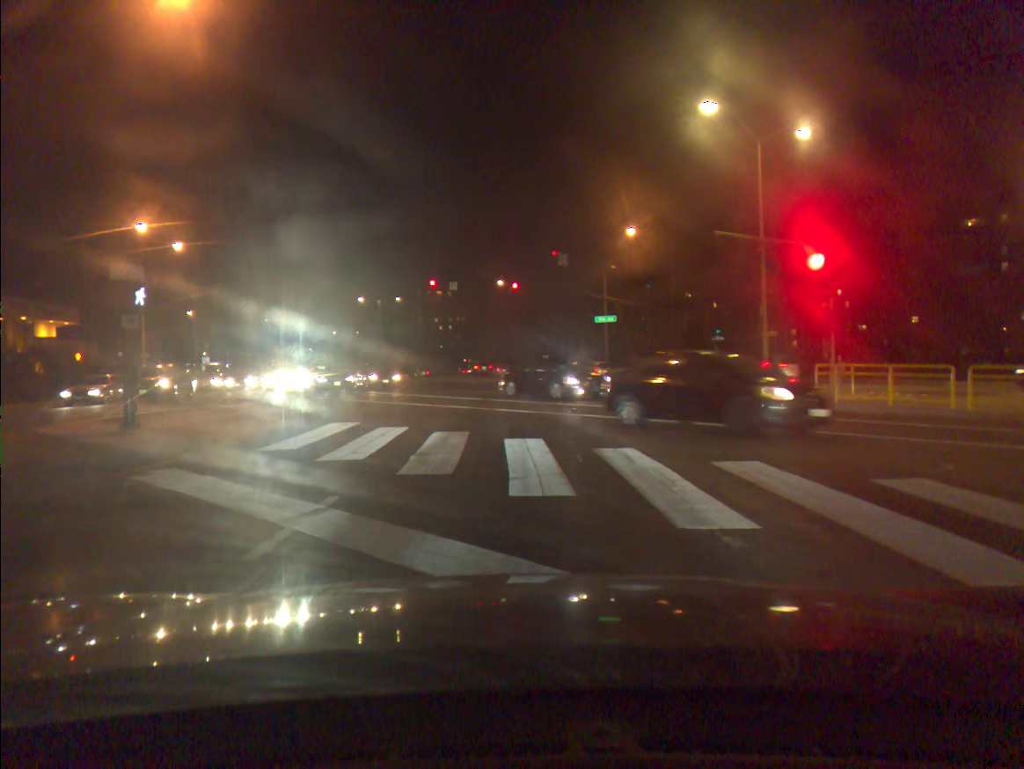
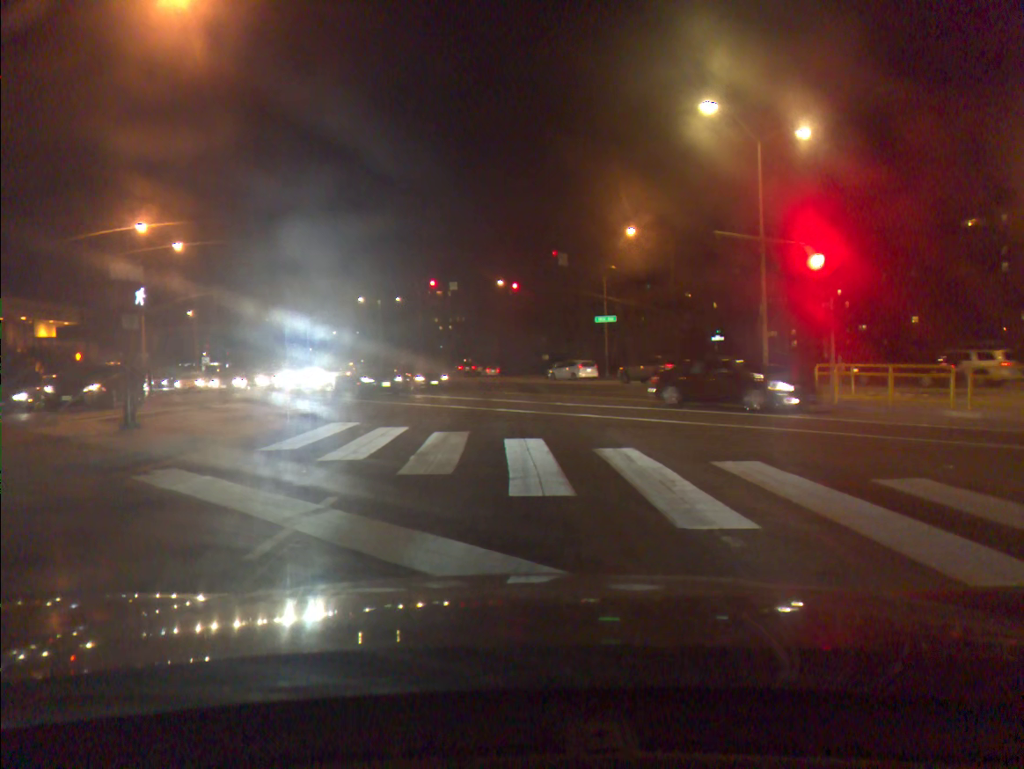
(0.0, 0.0) m; 0°
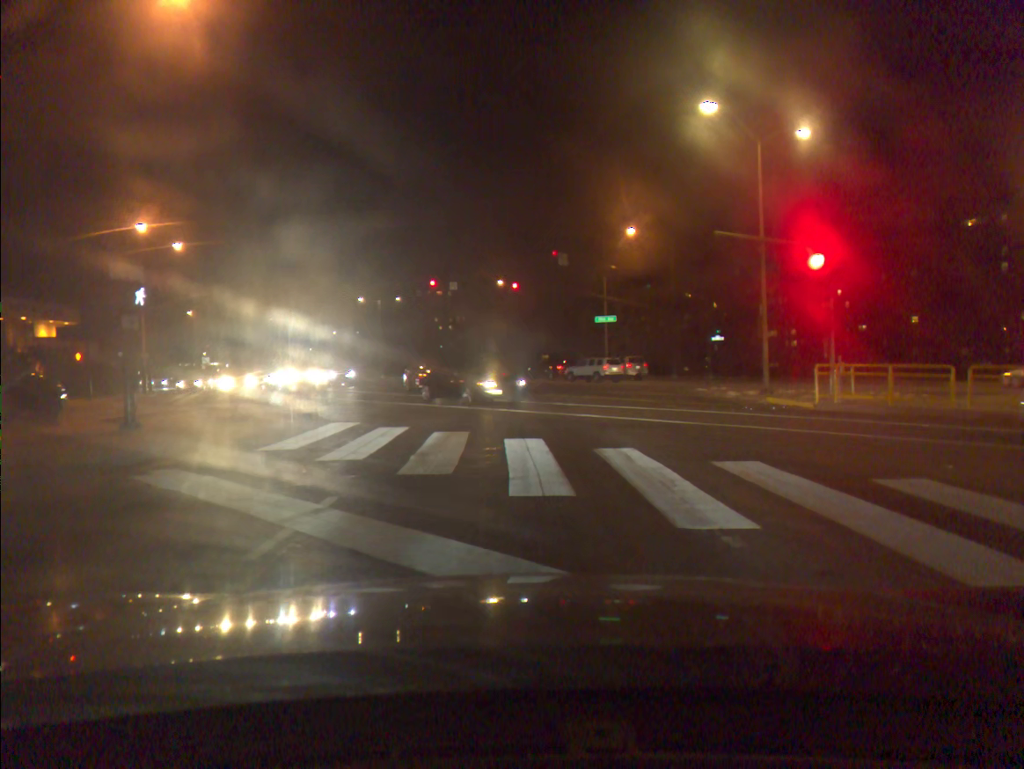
(0.0, 0.0) m; 0°
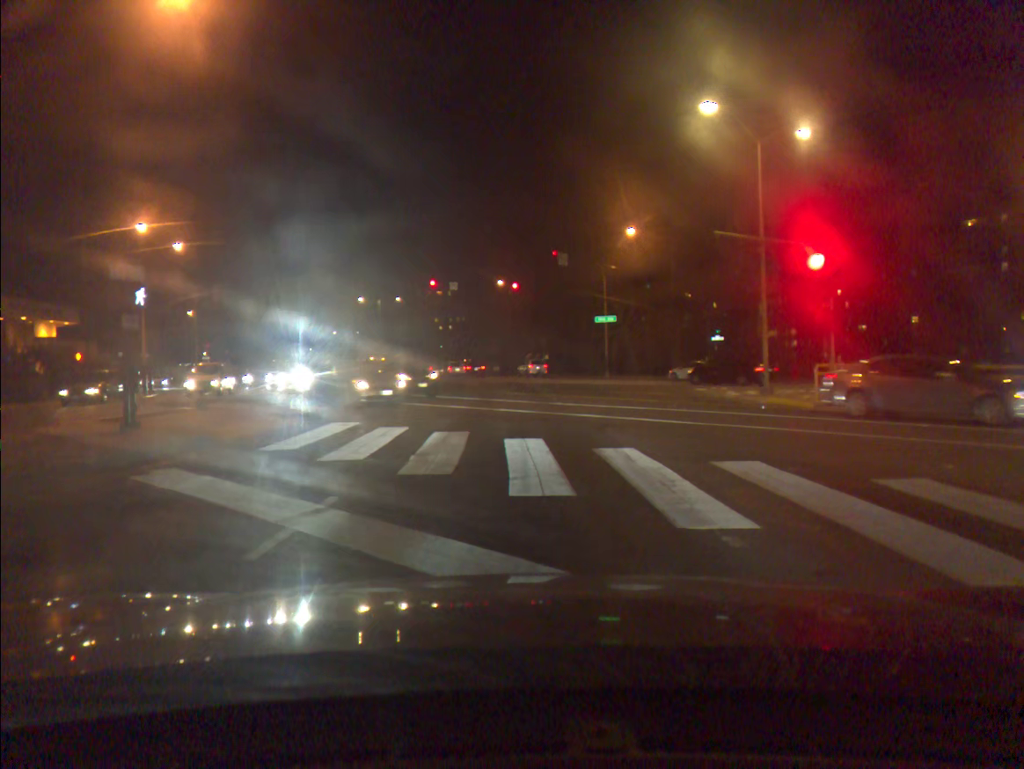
(0.0, 0.0) m; 0°
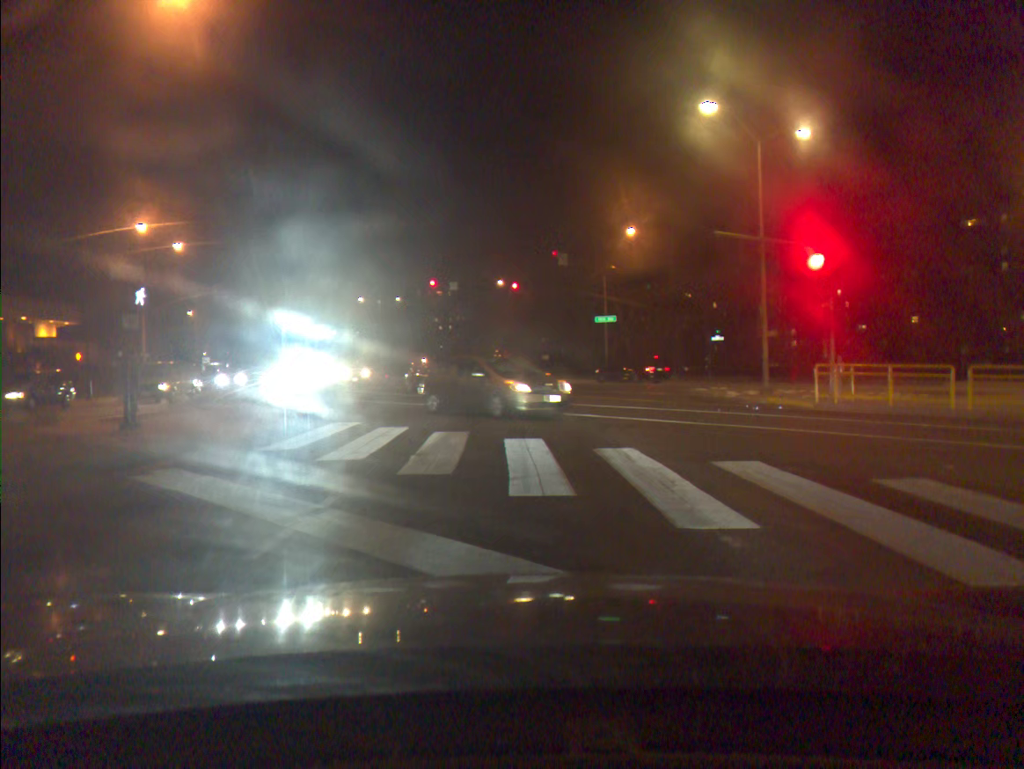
(0.0, 0.0) m; 0°
